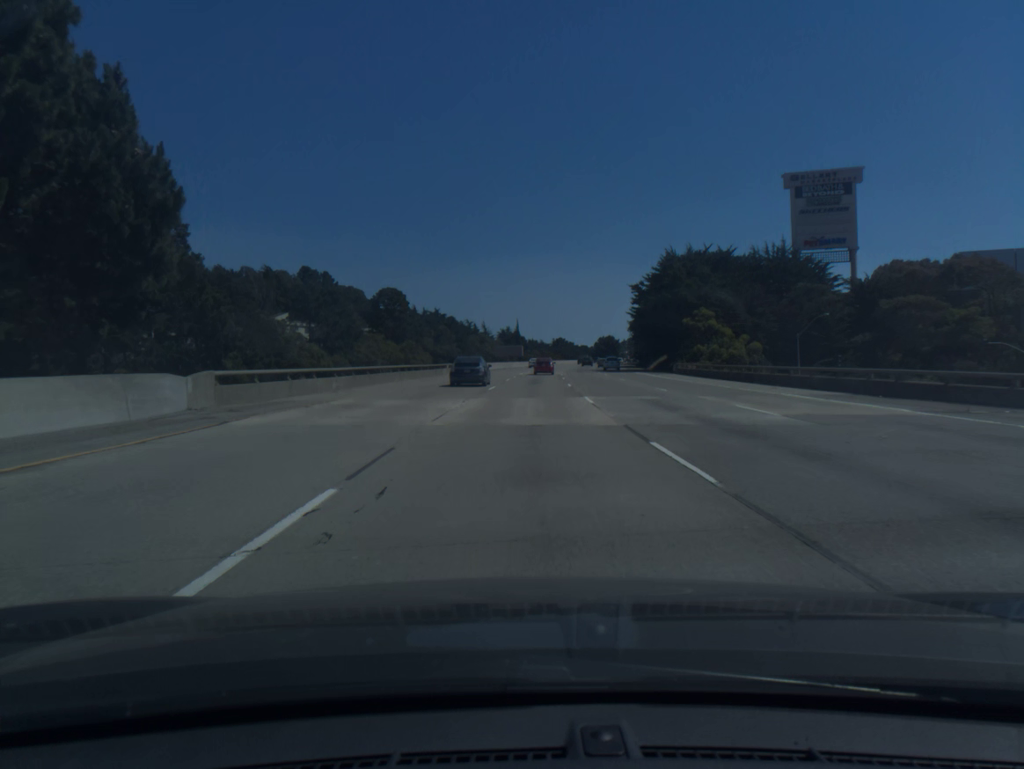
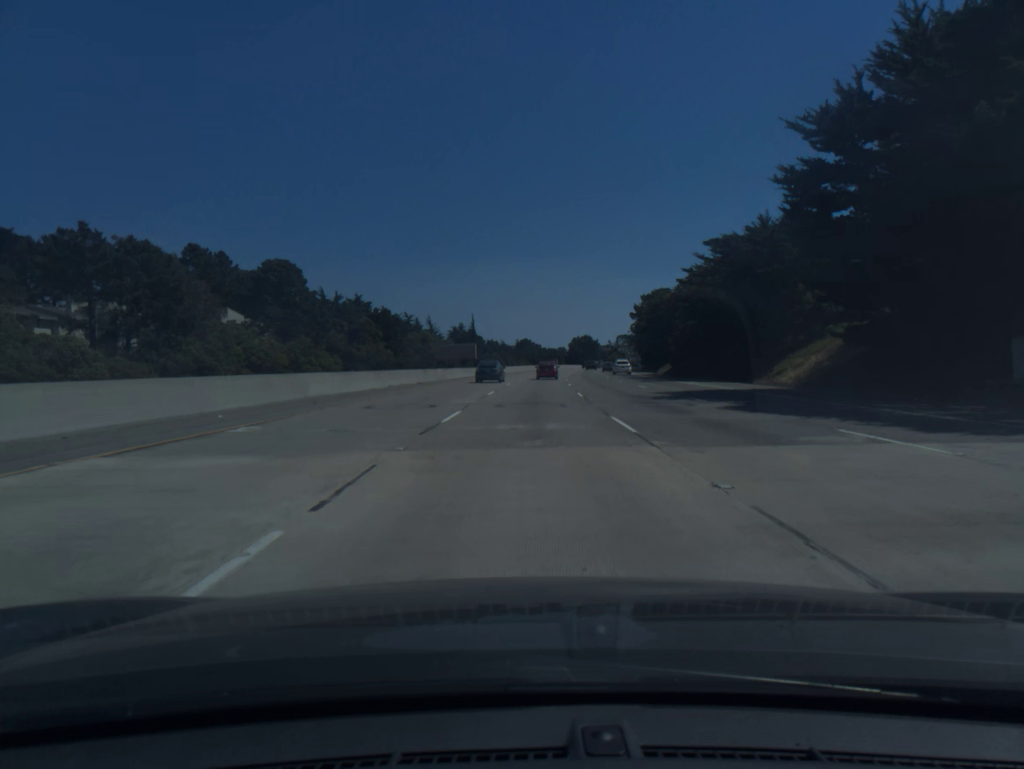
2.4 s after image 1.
(+1.7, +66.3) m; +3°
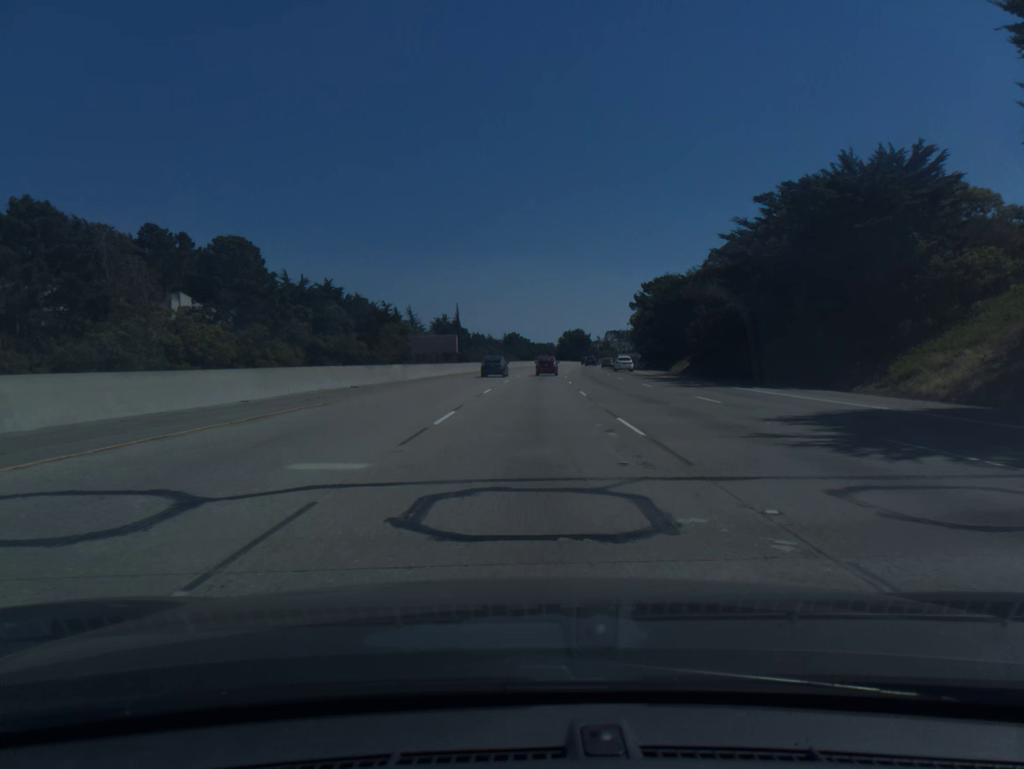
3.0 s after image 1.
(+0.1, +16.5) m; +1°
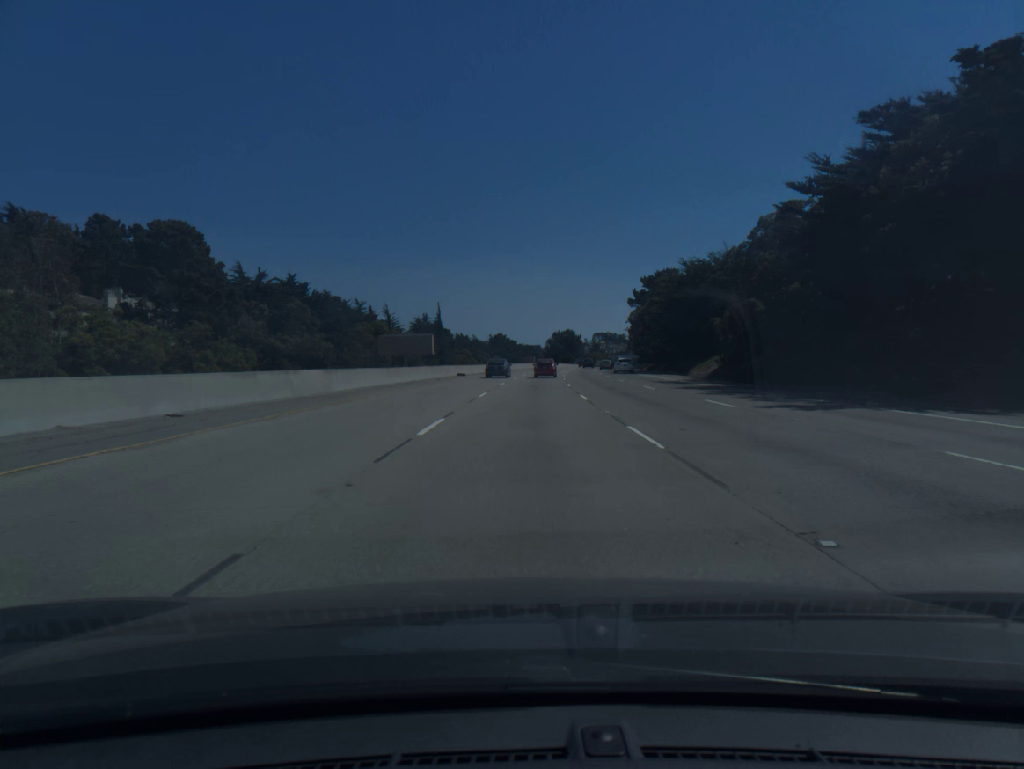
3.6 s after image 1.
(+0.2, +16.4) m; +1°
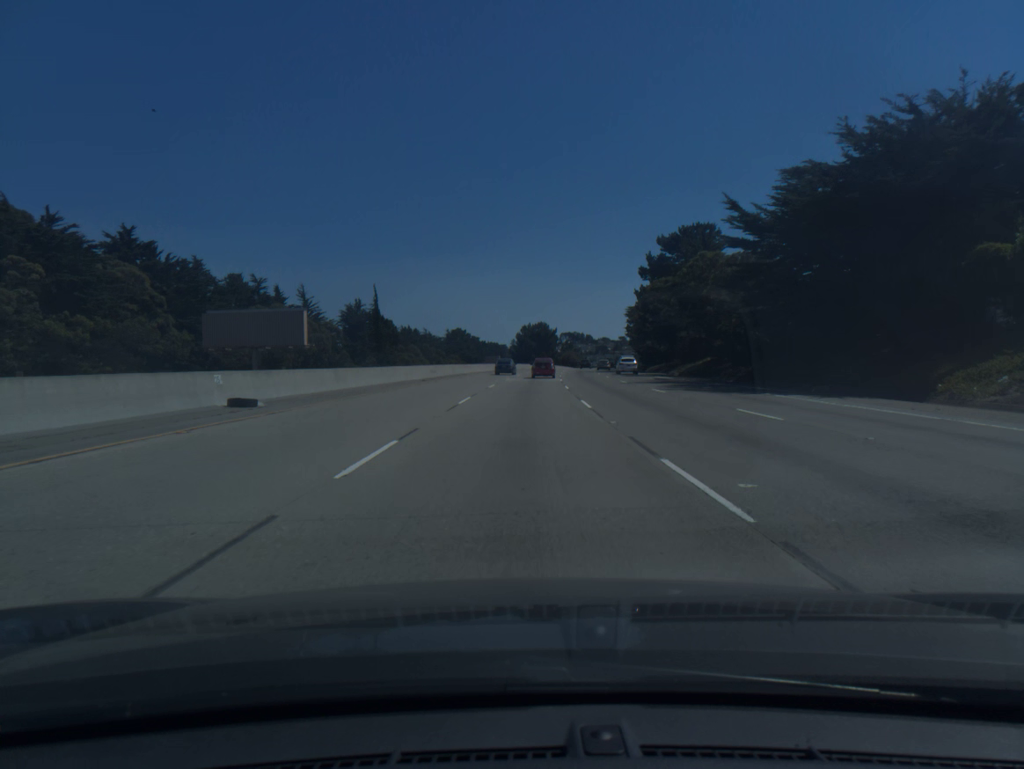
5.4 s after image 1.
(+1.2, +48.7) m; +3°
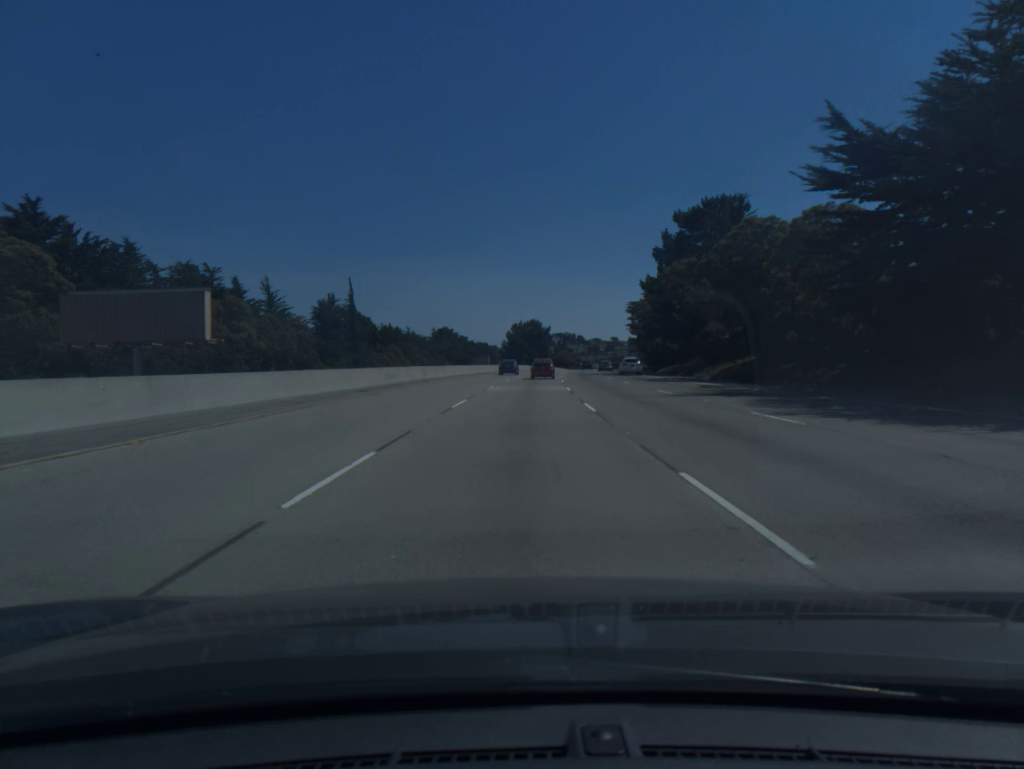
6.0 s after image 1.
(+0.1, +16.1) m; +1°
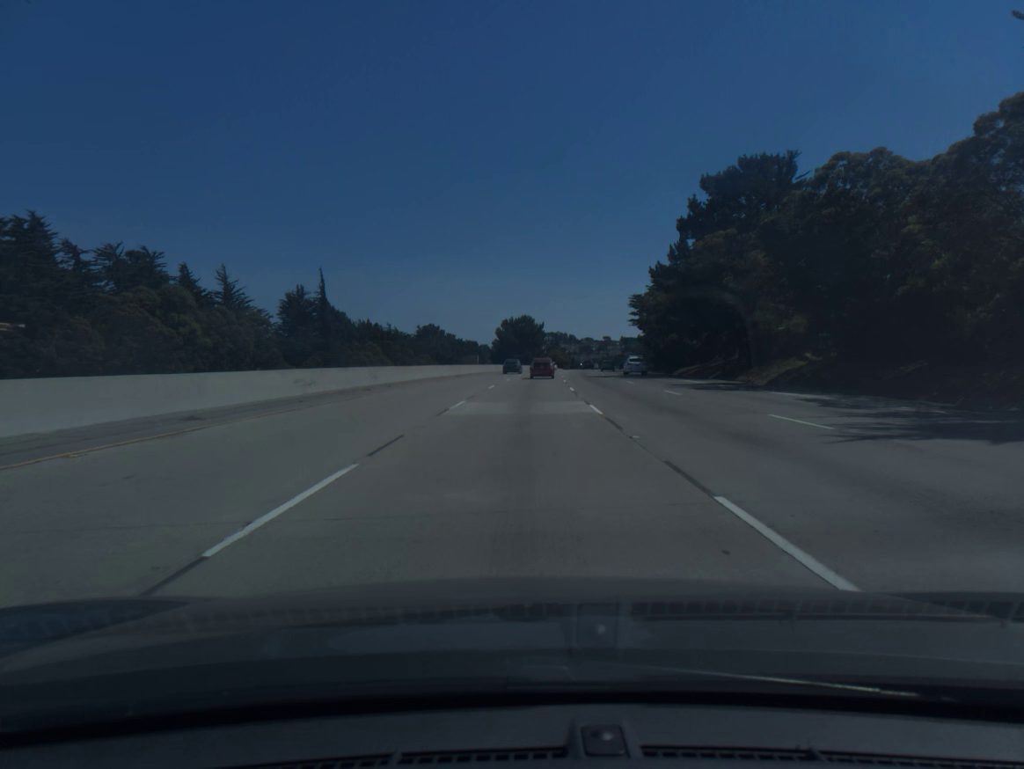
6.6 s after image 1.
(+0.1, +16.0) m; +1°
